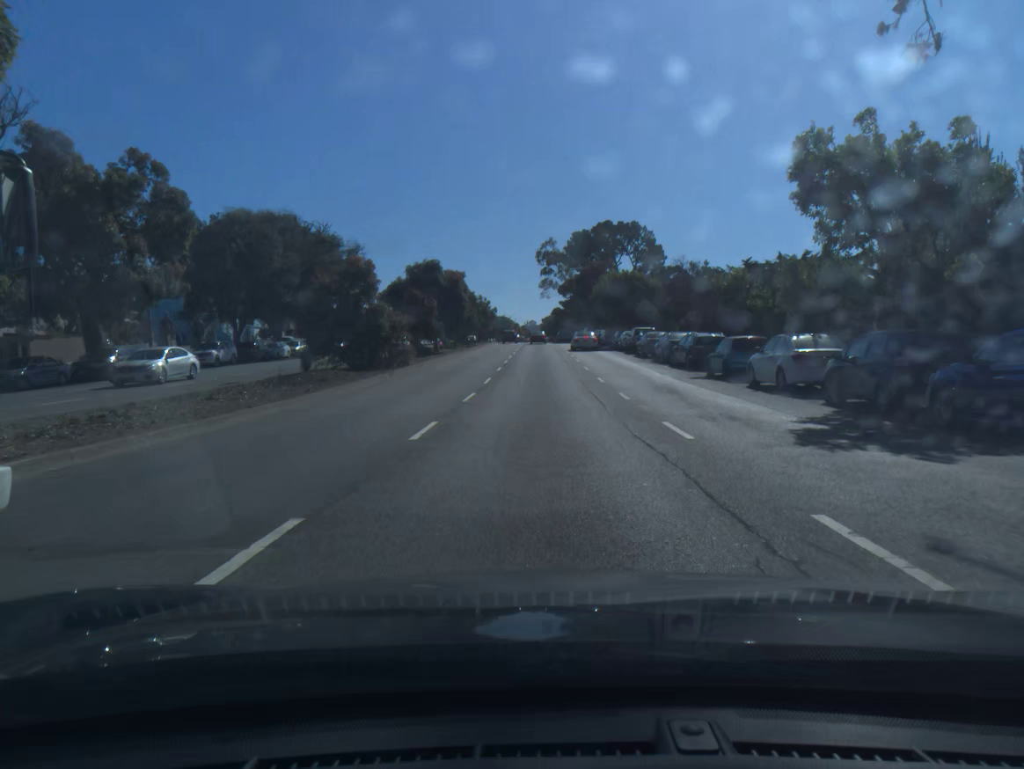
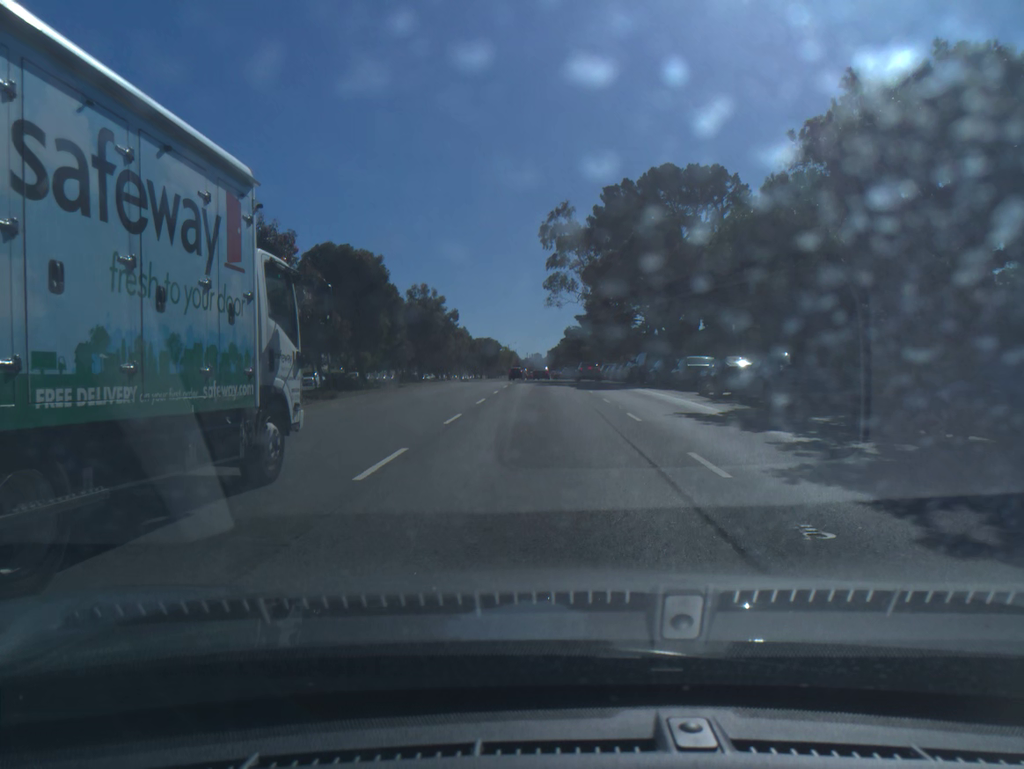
(0.0, +52.9) m; 0°
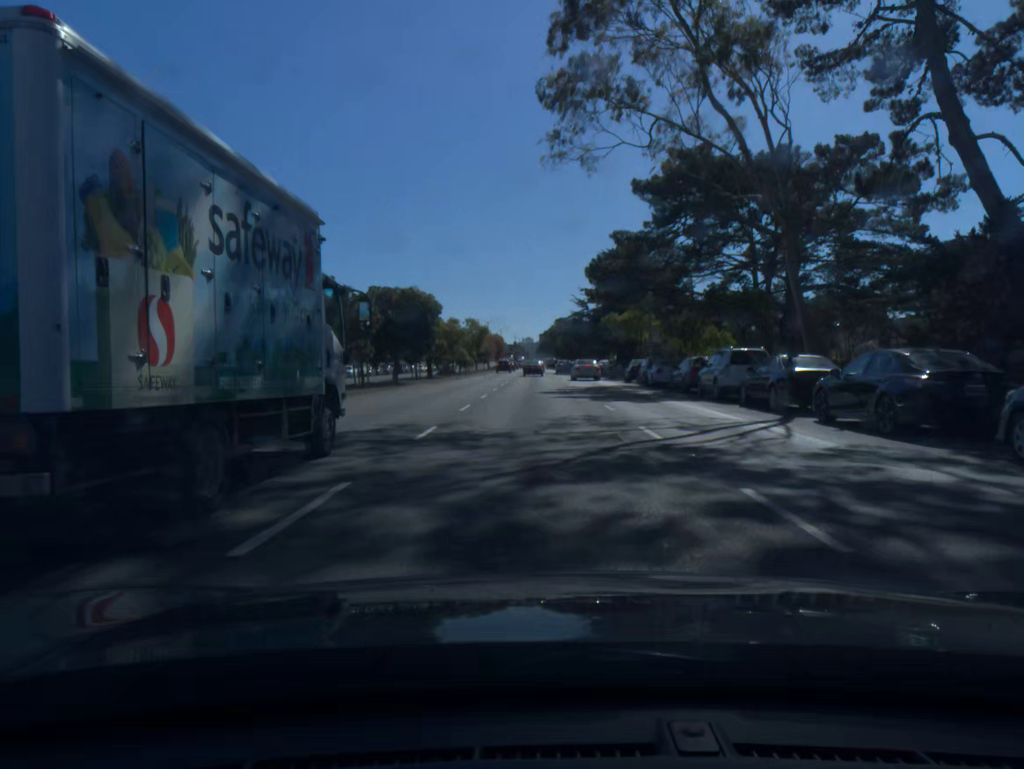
(+0.2, +53.2) m; 0°
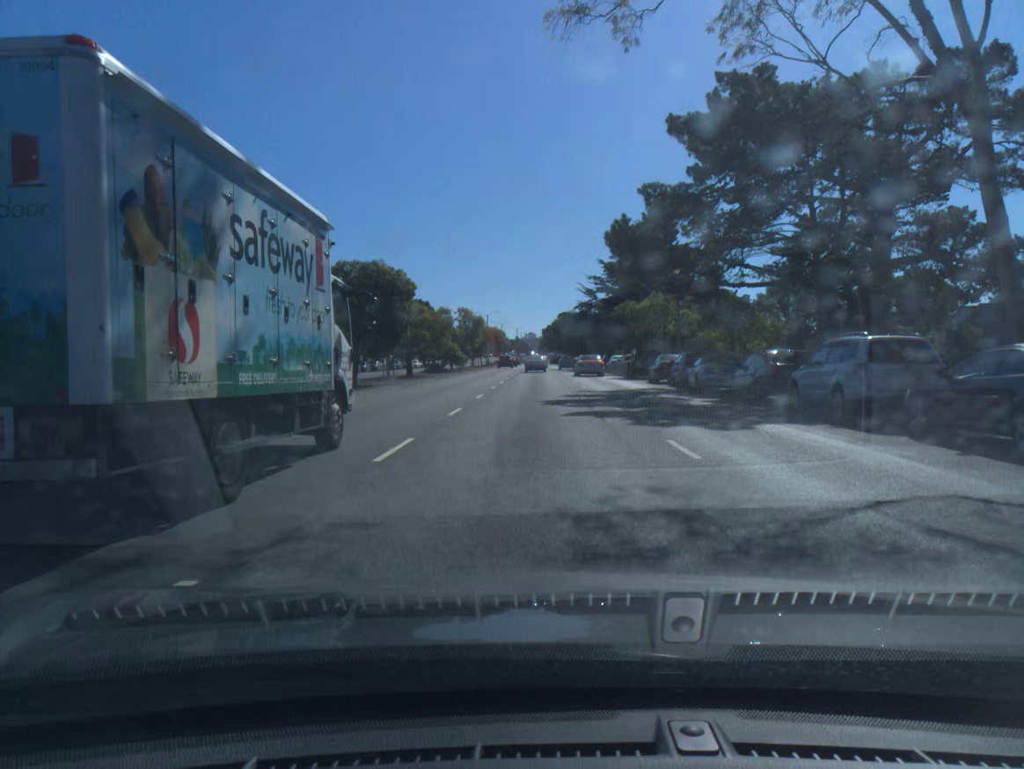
(0.0, +10.2) m; 0°
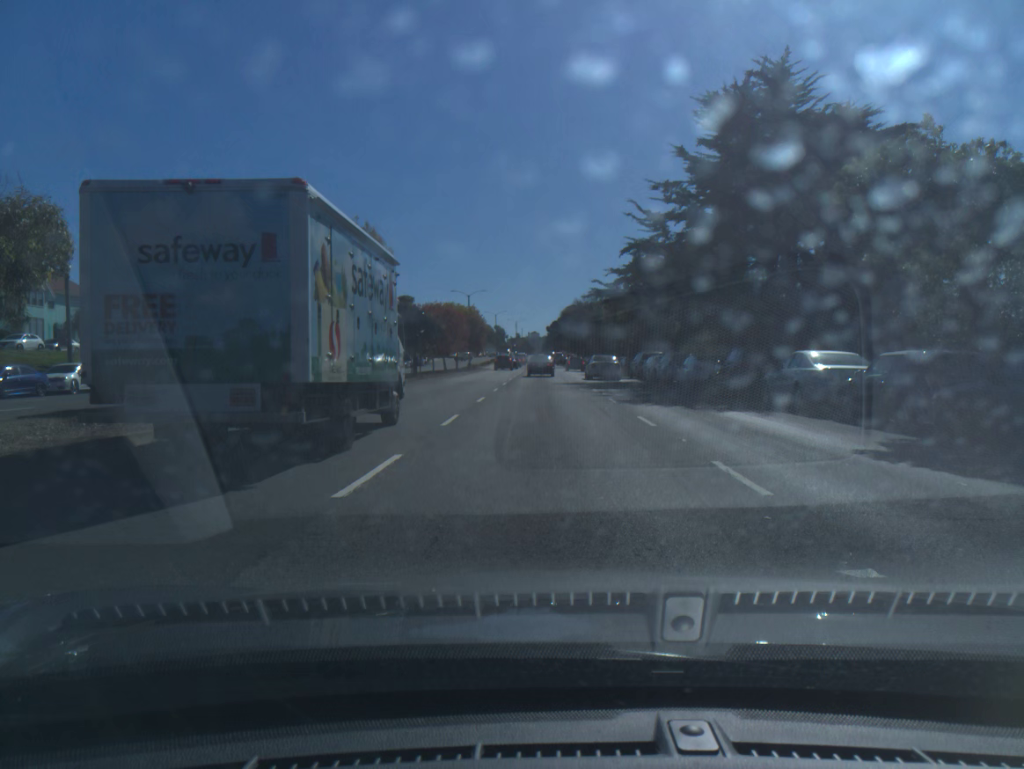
(-0.3, +46.2) m; 0°
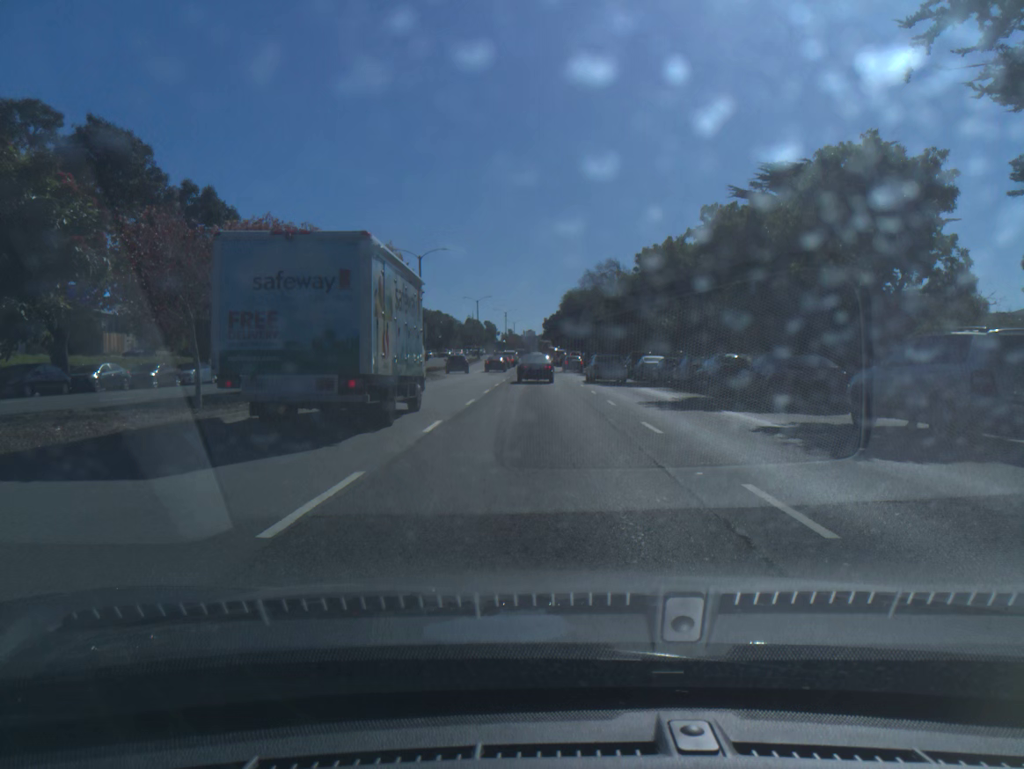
(+0.2, +37.9) m; 0°
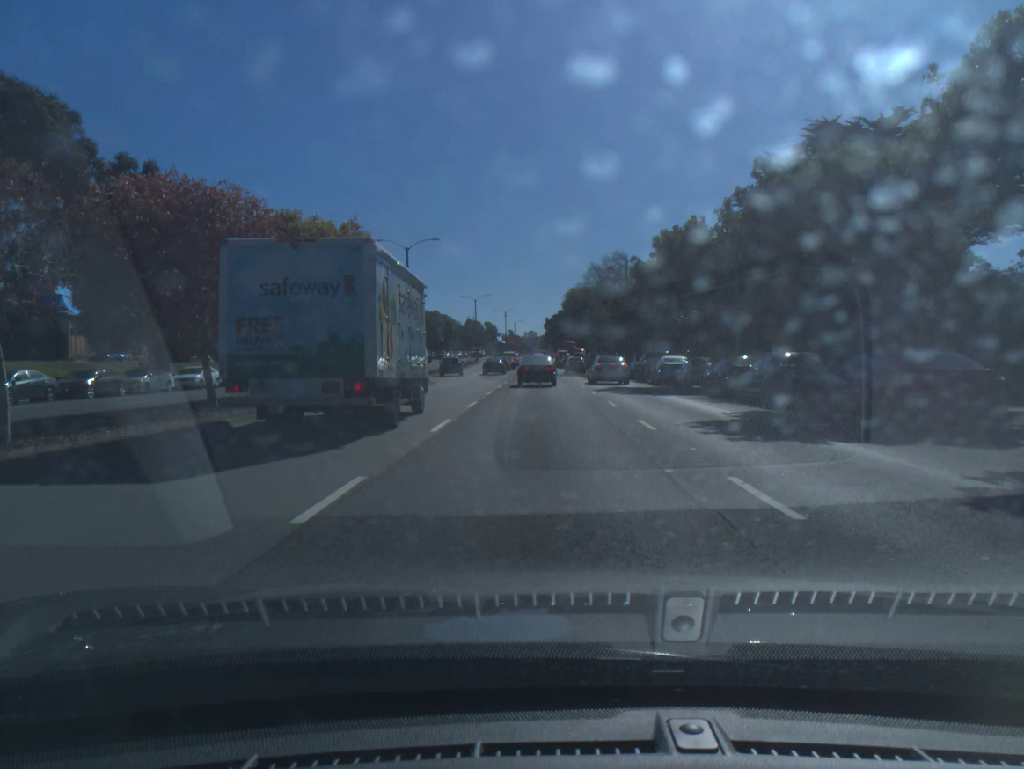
(0.0, +6.6) m; 0°
